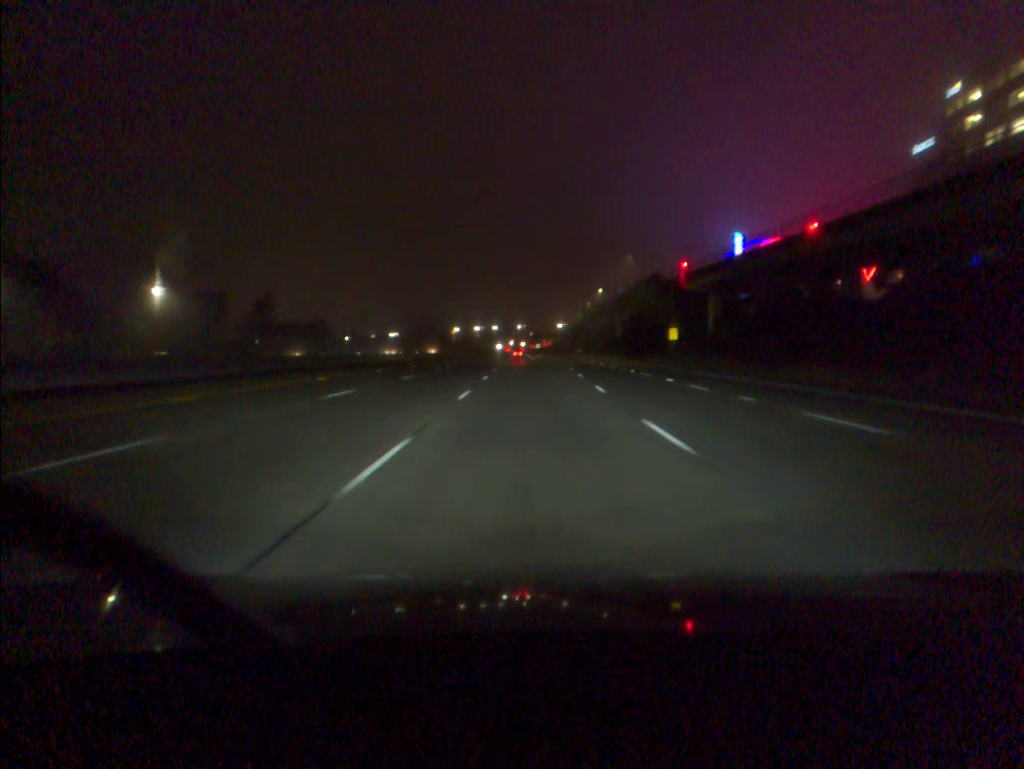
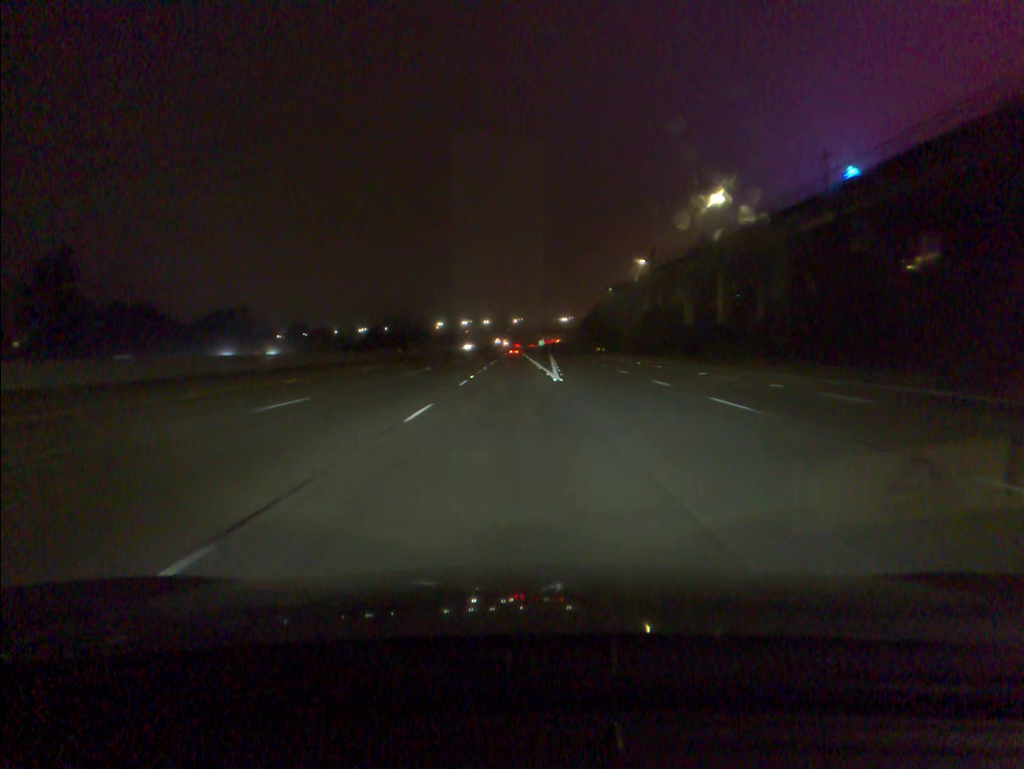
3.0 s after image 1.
(0.0, +92.4) m; 0°
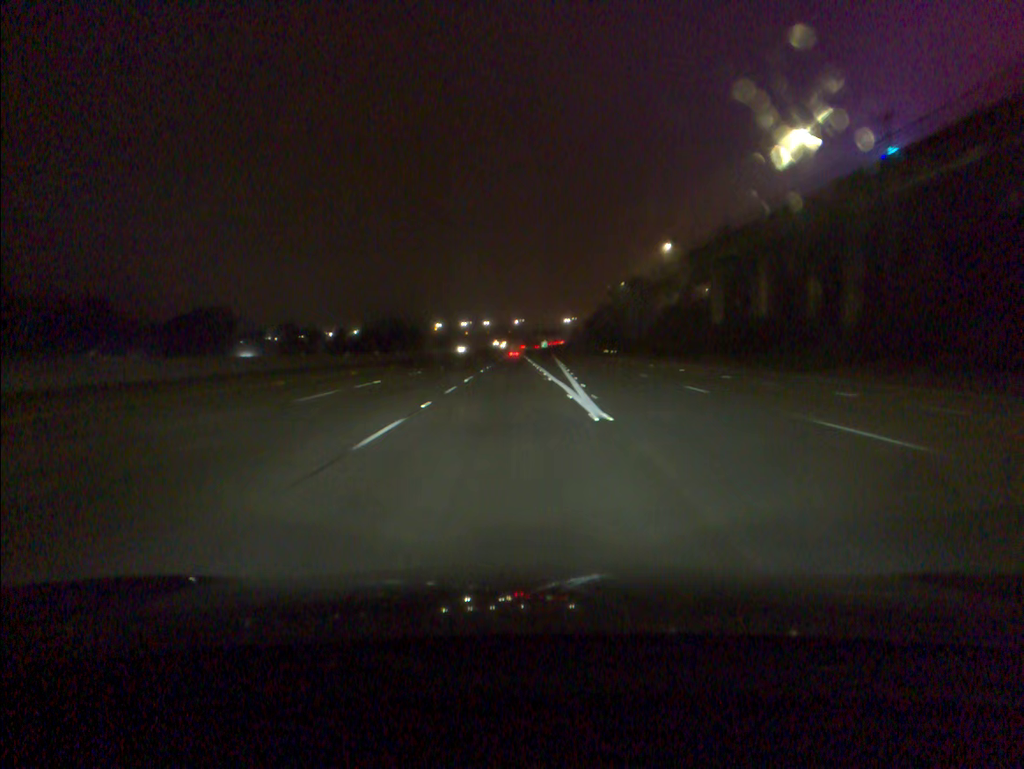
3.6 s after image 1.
(0.0, +18.5) m; 0°
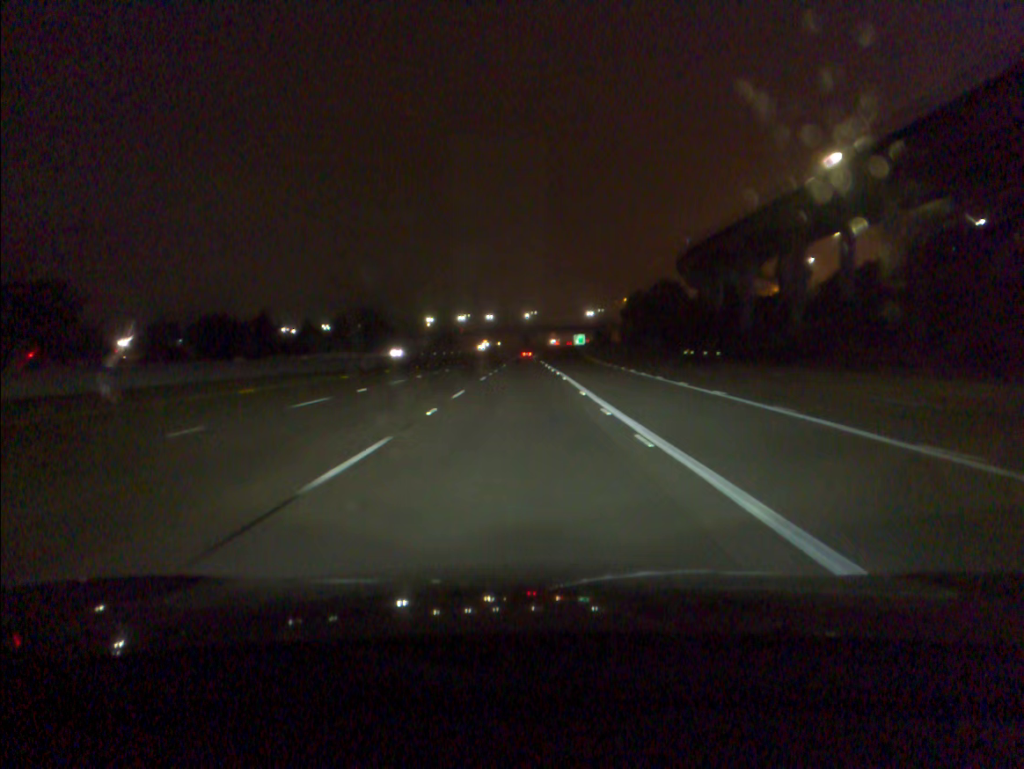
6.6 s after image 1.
(-0.8, +92.3) m; -1°
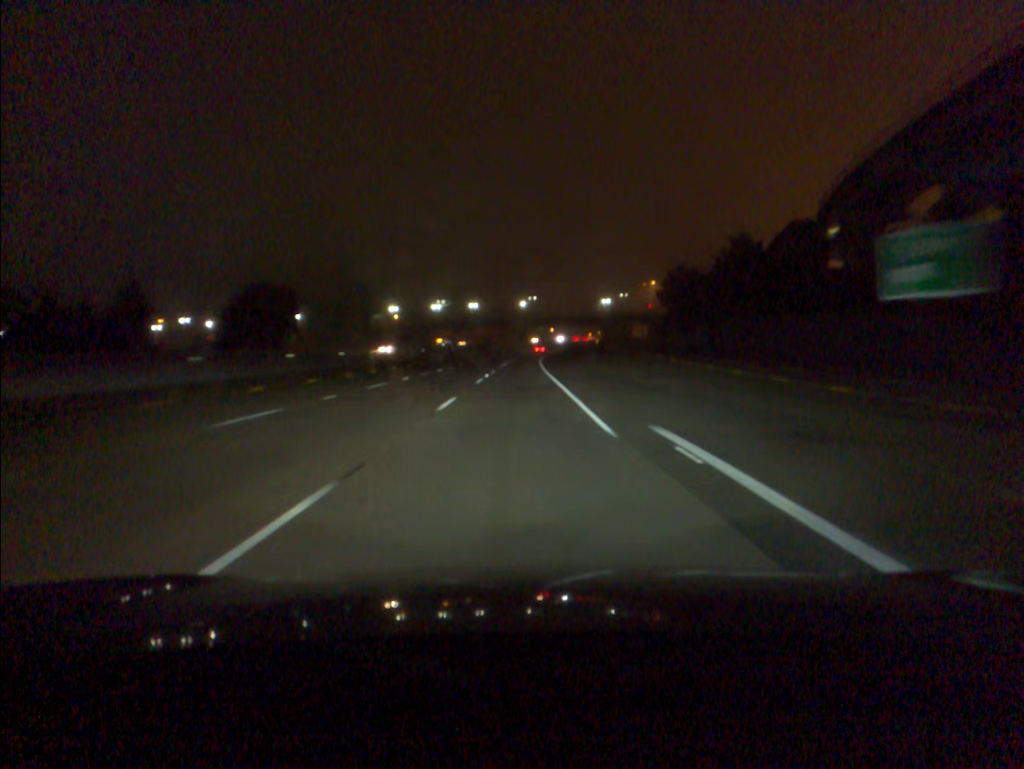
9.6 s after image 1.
(+0.1, +92.4) m; 0°
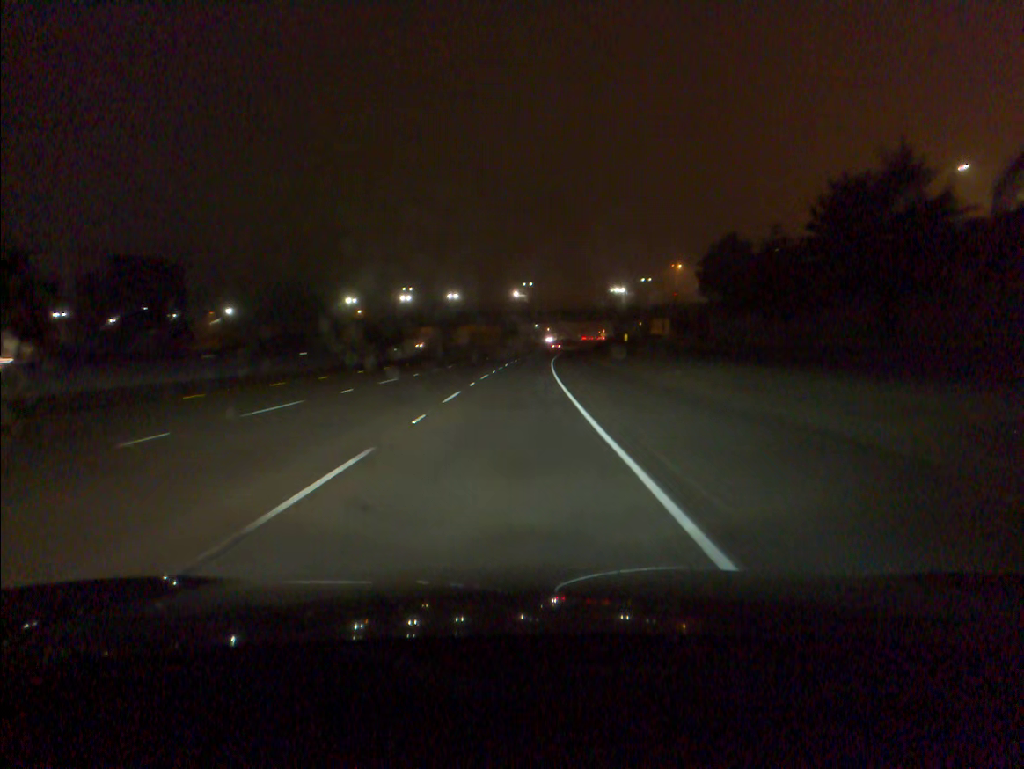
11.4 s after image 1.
(+0.2, +55.4) m; 0°
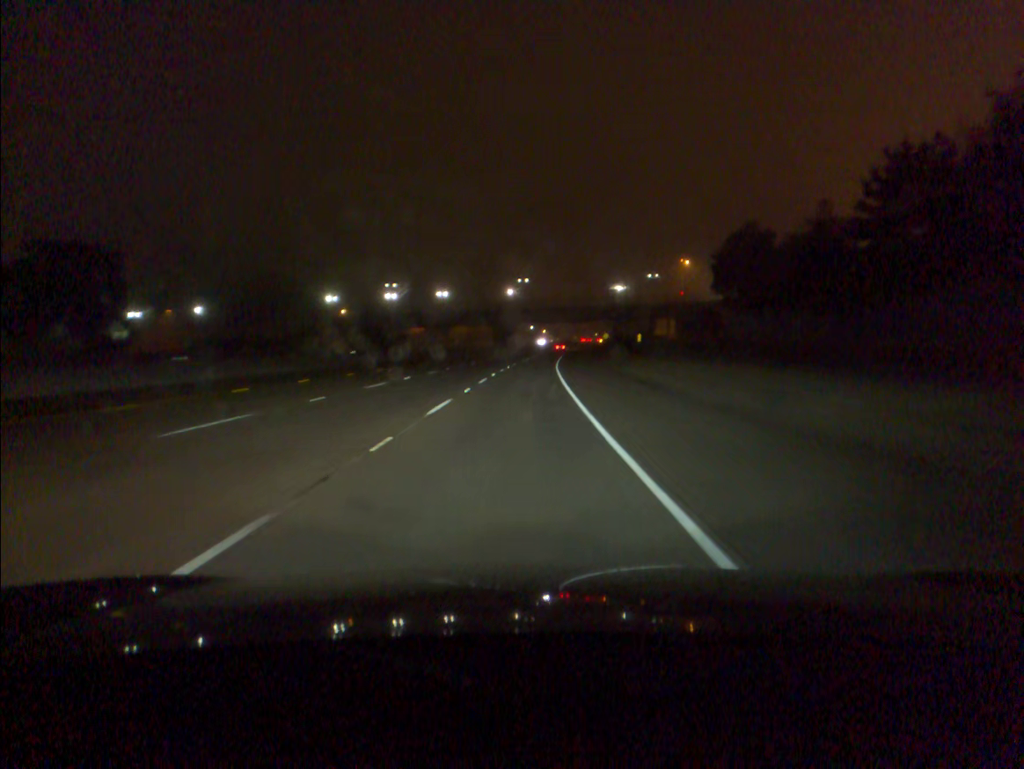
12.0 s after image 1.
(0.0, +18.4) m; 0°
